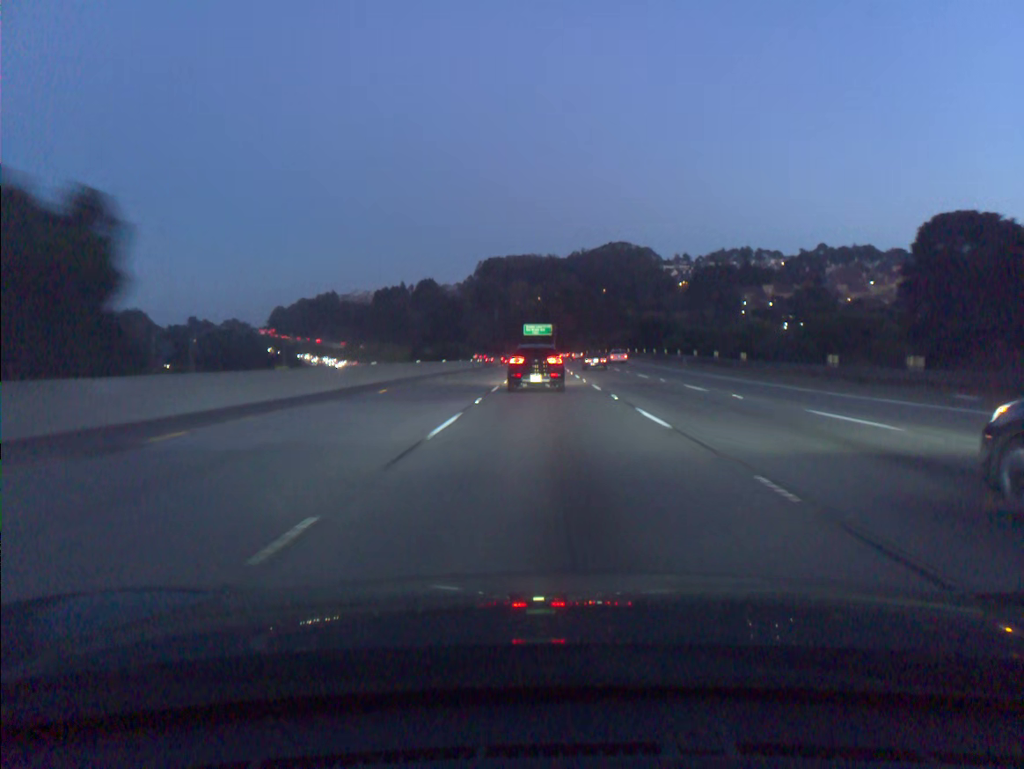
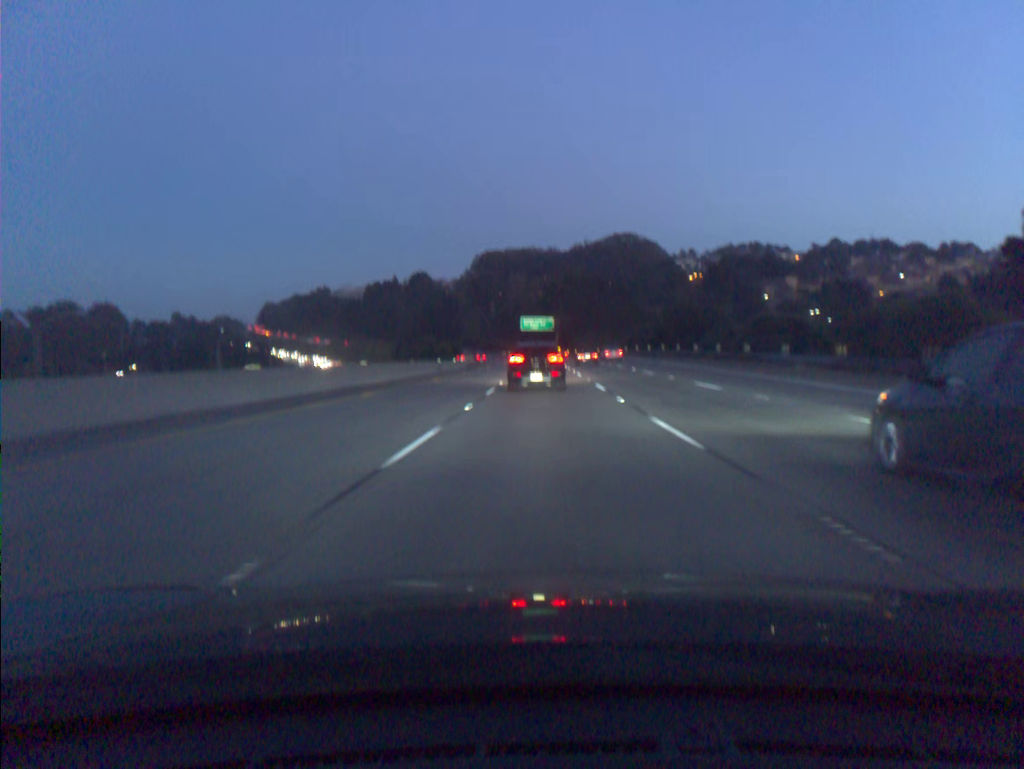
(0.0, +31.8) m; 0°
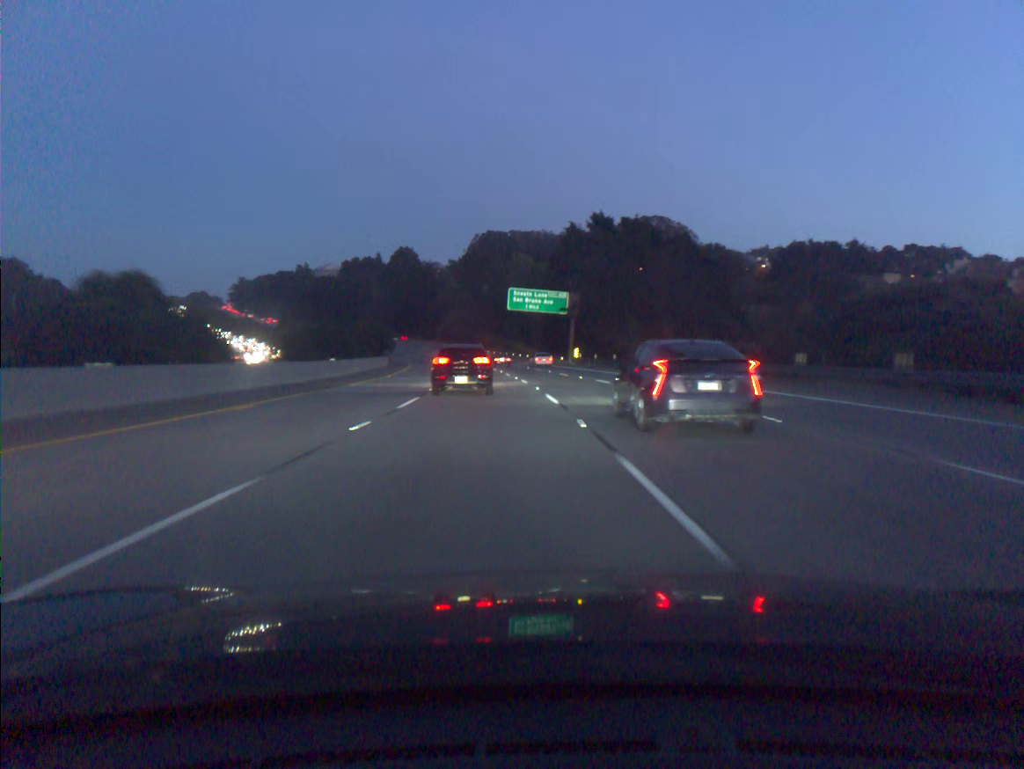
(+0.5, +78.4) m; 0°
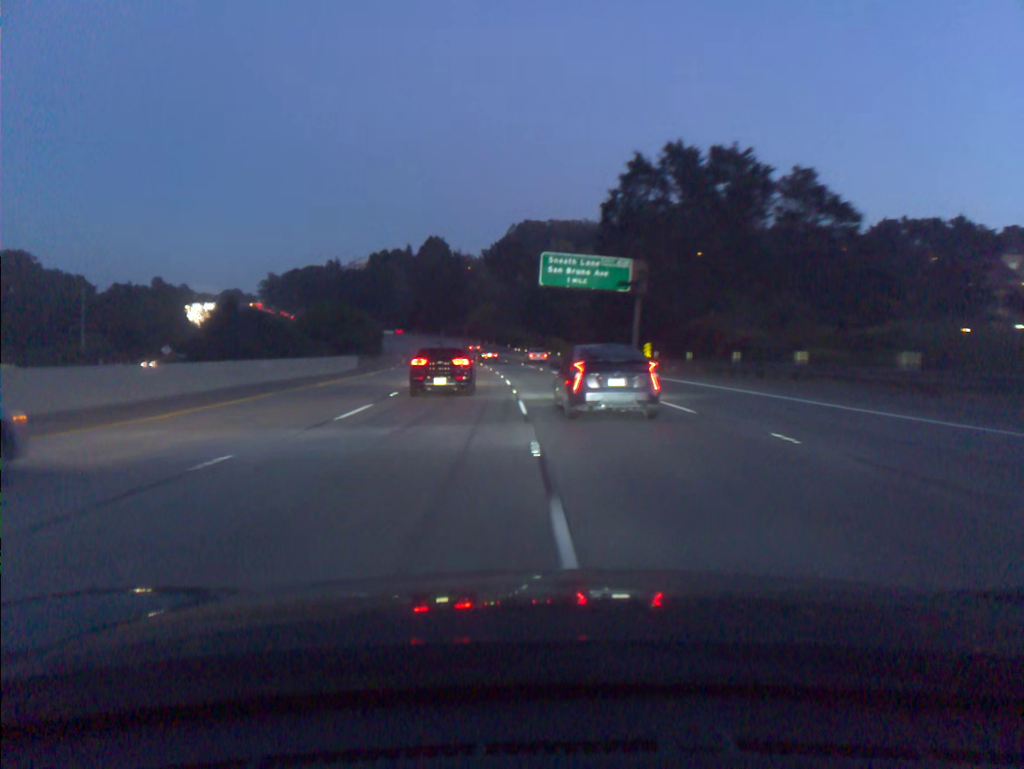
(-0.7, +31.8) m; -3°
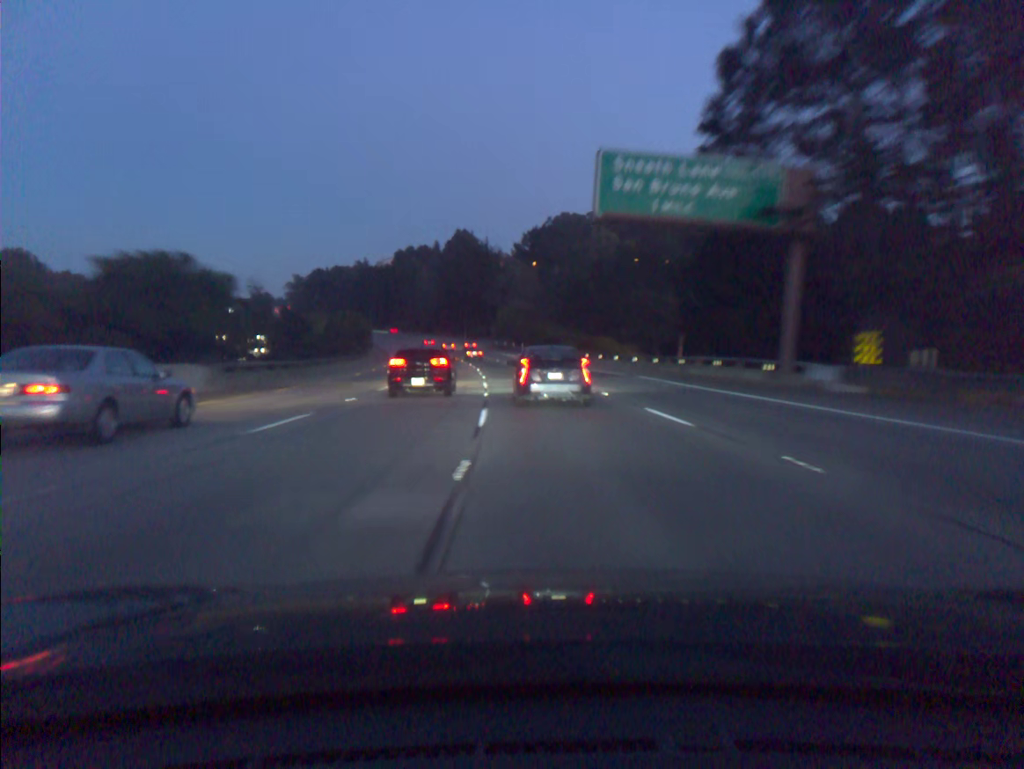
(-0.8, +32.2) m; -3°
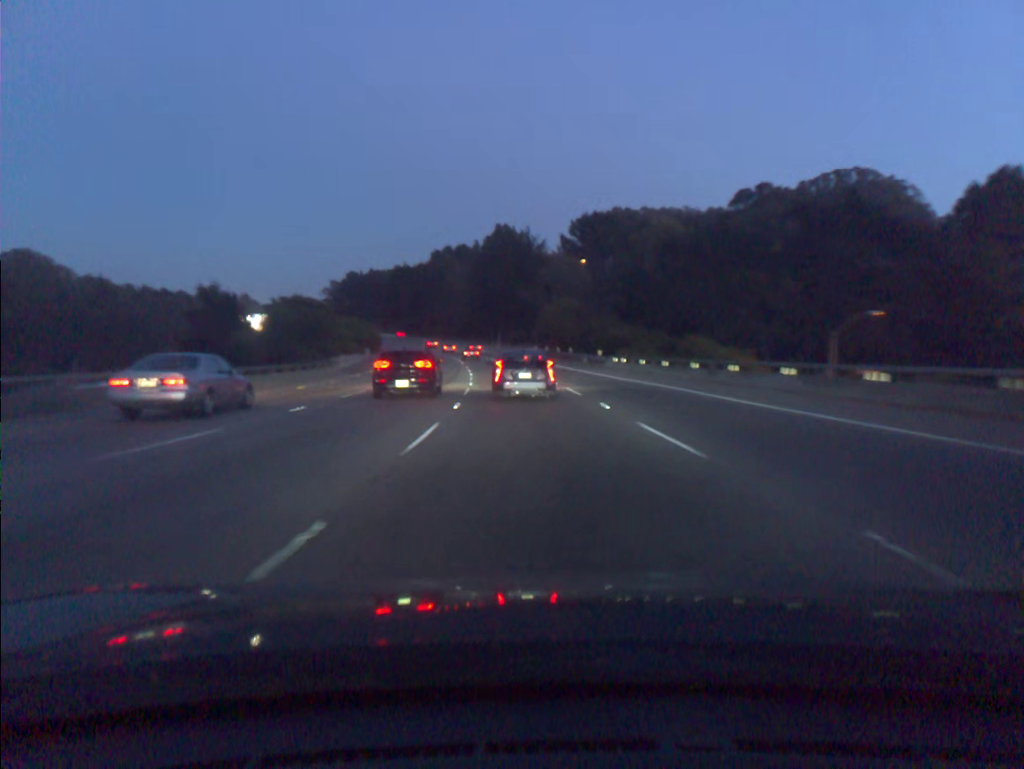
(-0.9, +32.8) m; -3°
